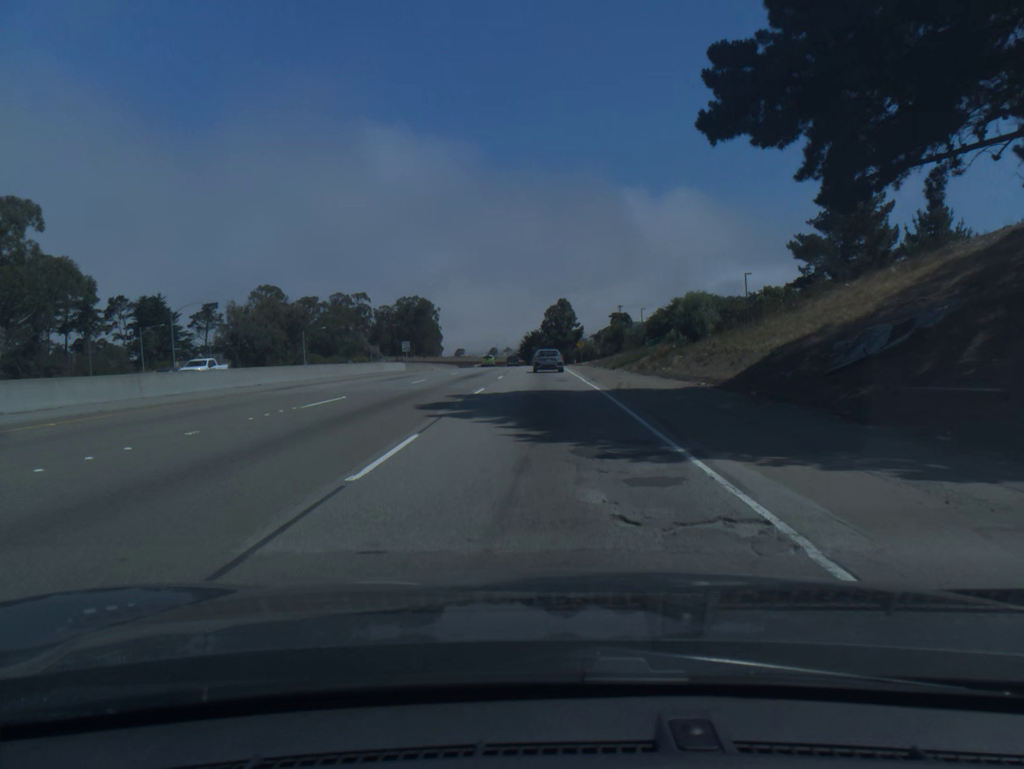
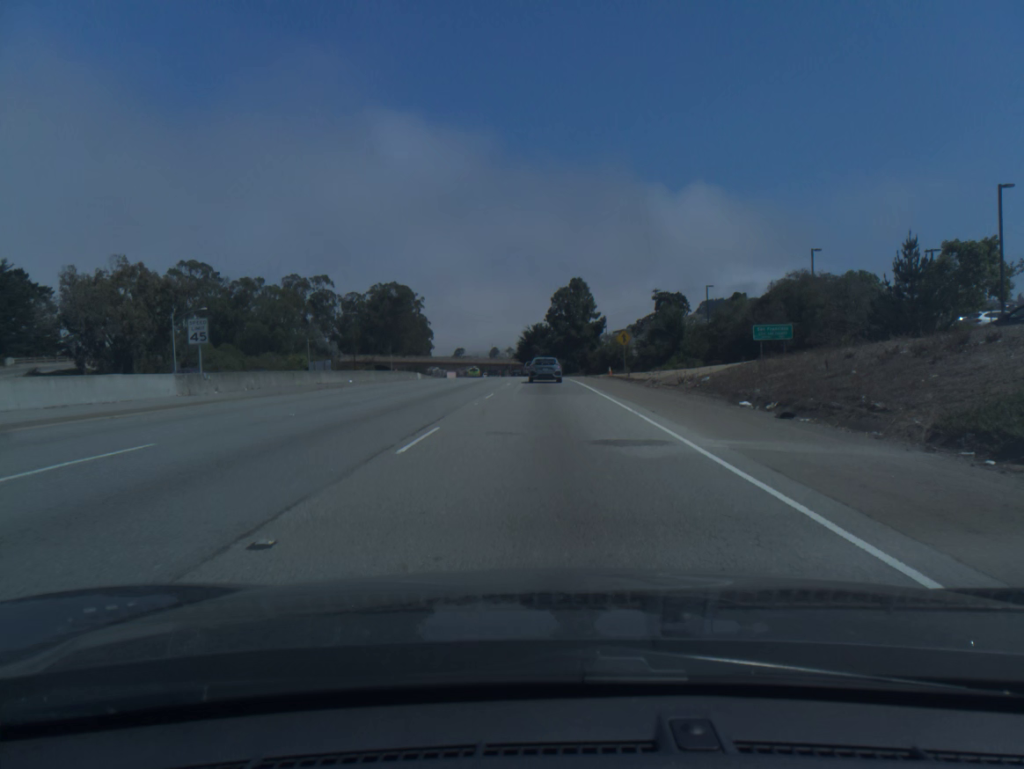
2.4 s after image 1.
(-0.4, +55.8) m; 0°
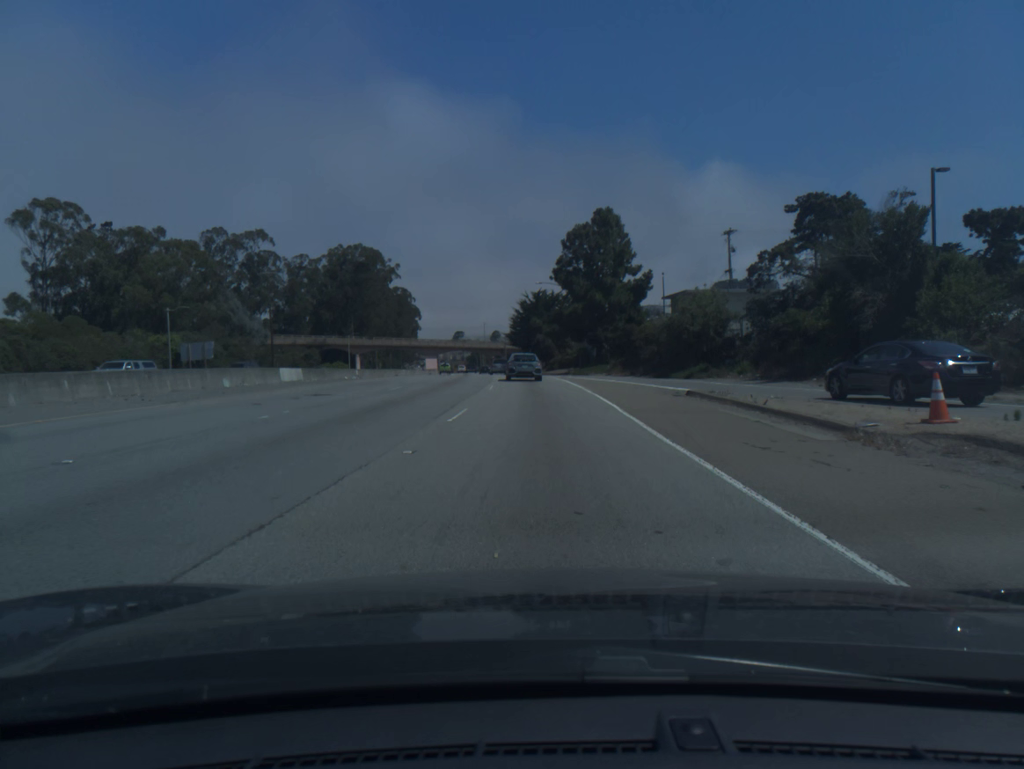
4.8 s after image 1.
(0.0, +53.7) m; 0°
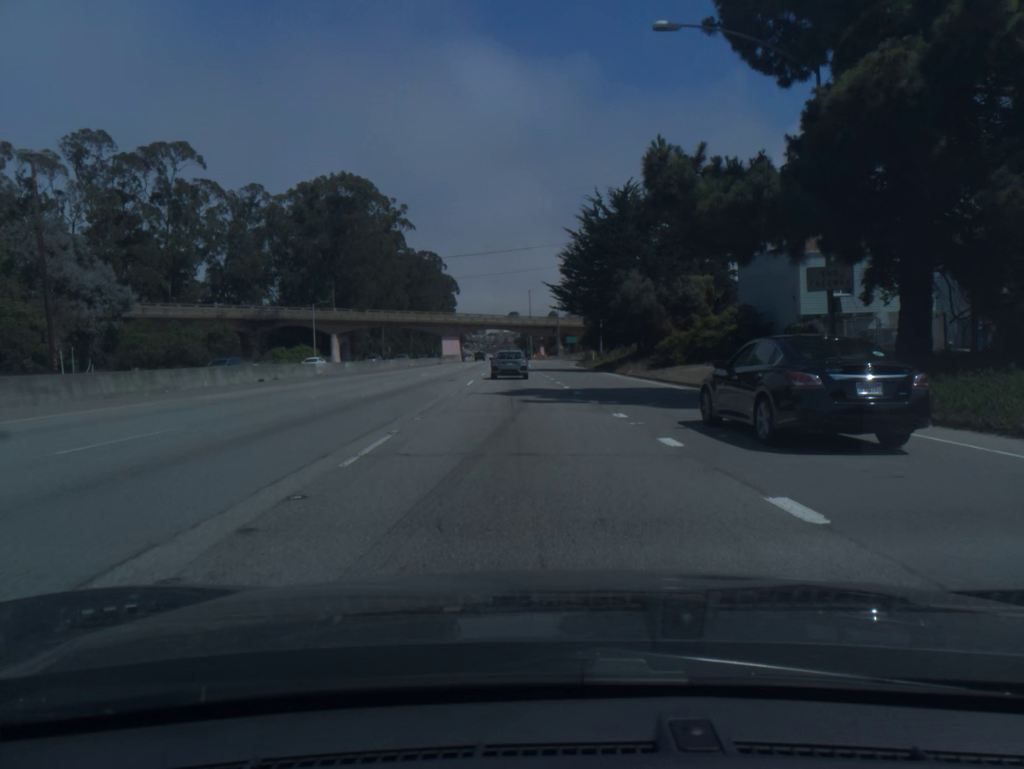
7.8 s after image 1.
(-1.9, +64.8) m; -4°
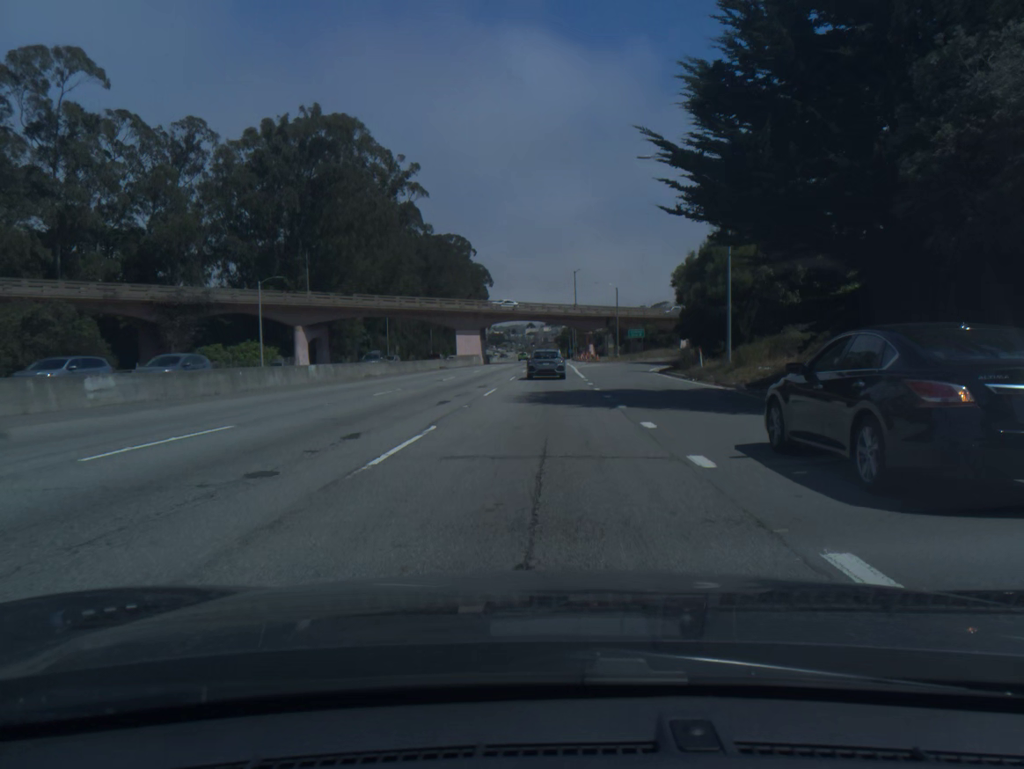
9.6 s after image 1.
(-1.2, +37.9) m; -3°
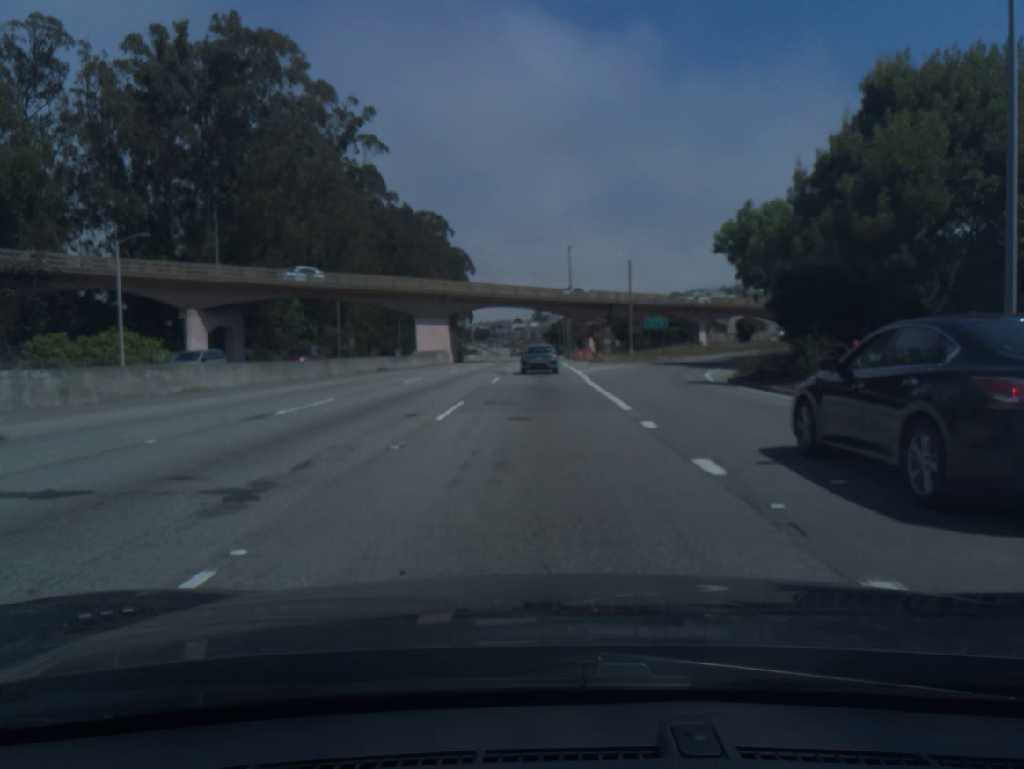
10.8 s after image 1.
(+0.1, +23.4) m; +1°
